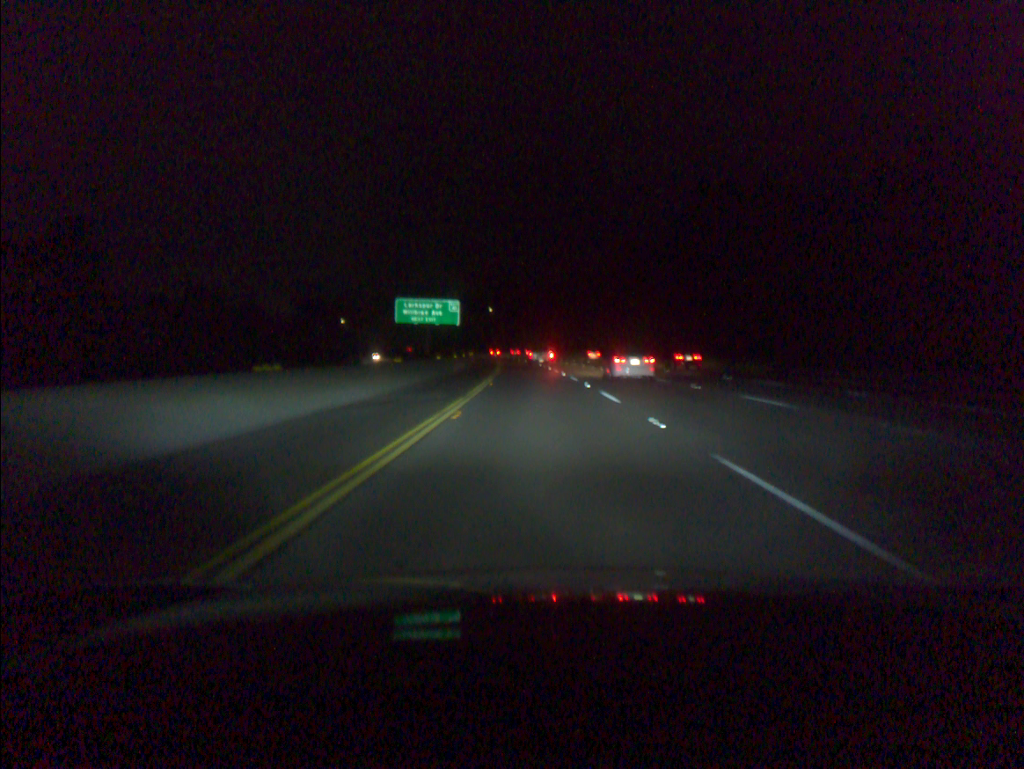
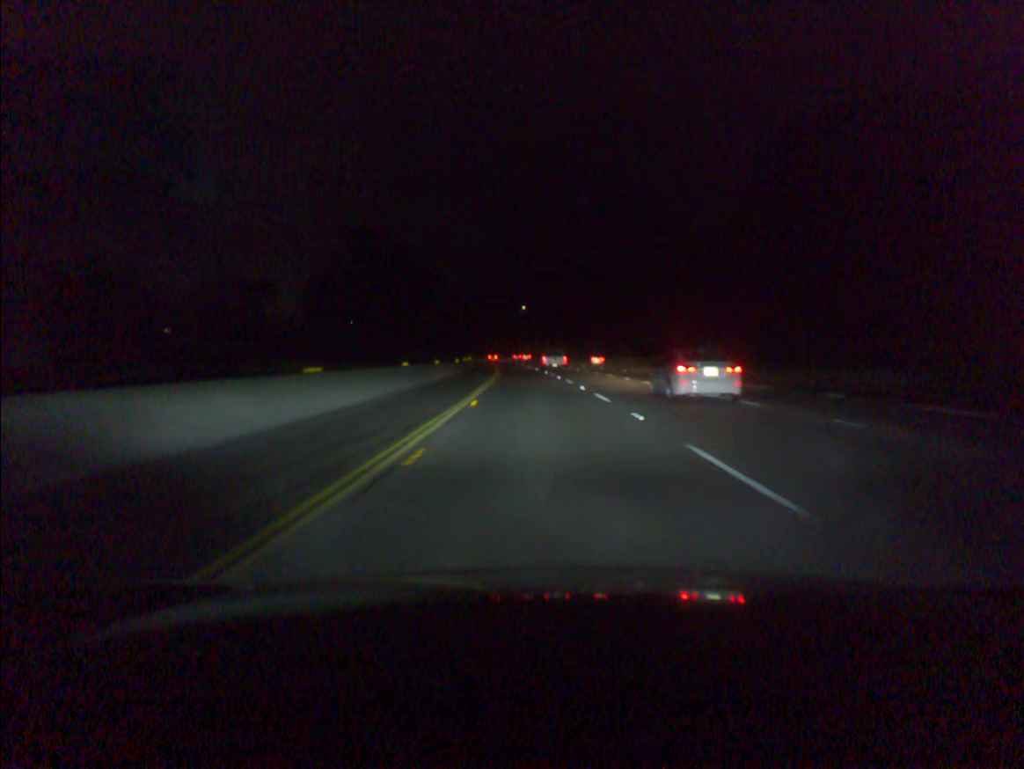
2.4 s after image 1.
(-1.8, +70.8) m; -3°
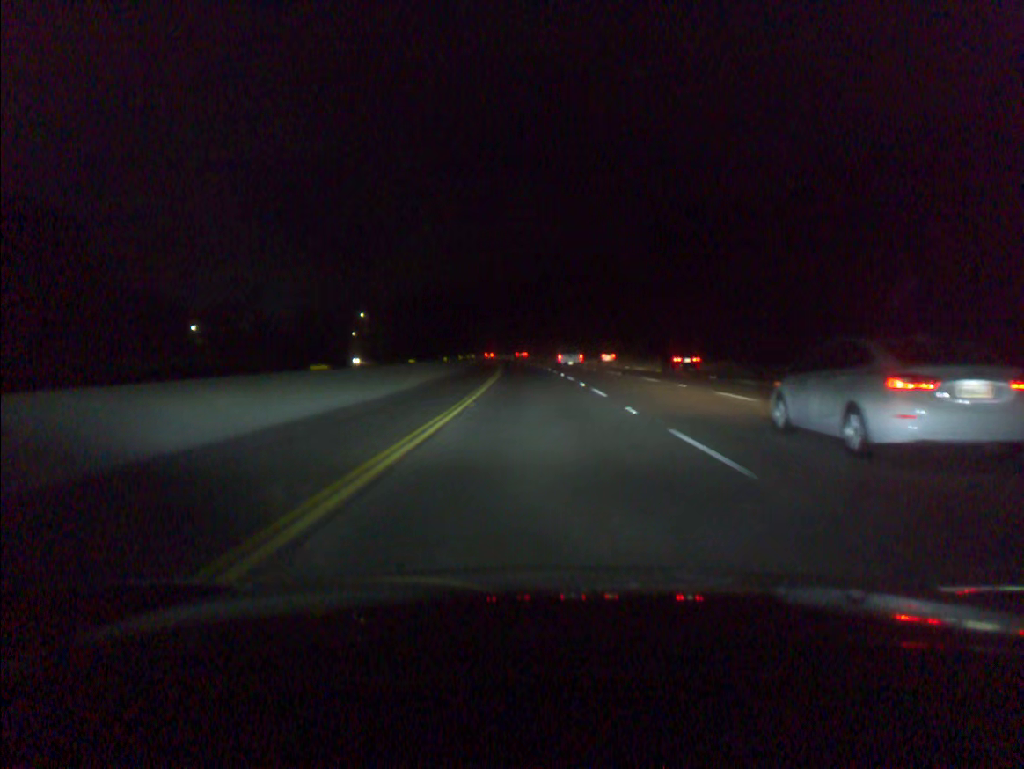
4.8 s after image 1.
(-1.9, +71.6) m; -3°
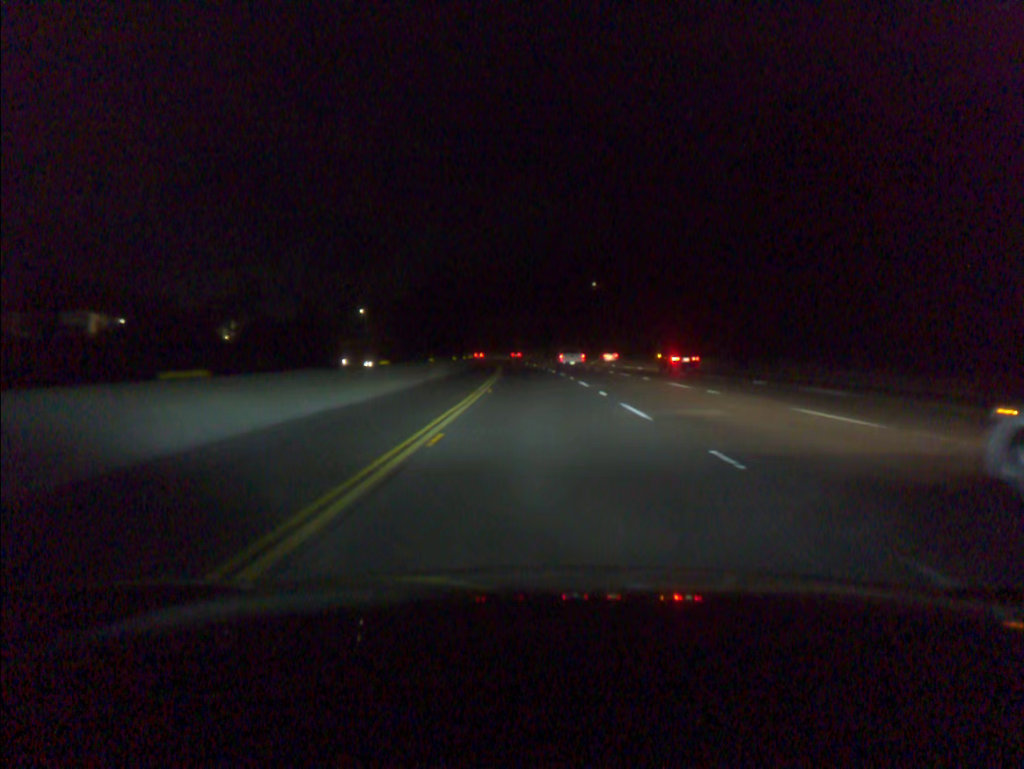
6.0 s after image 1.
(-0.4, +36.4) m; -1°
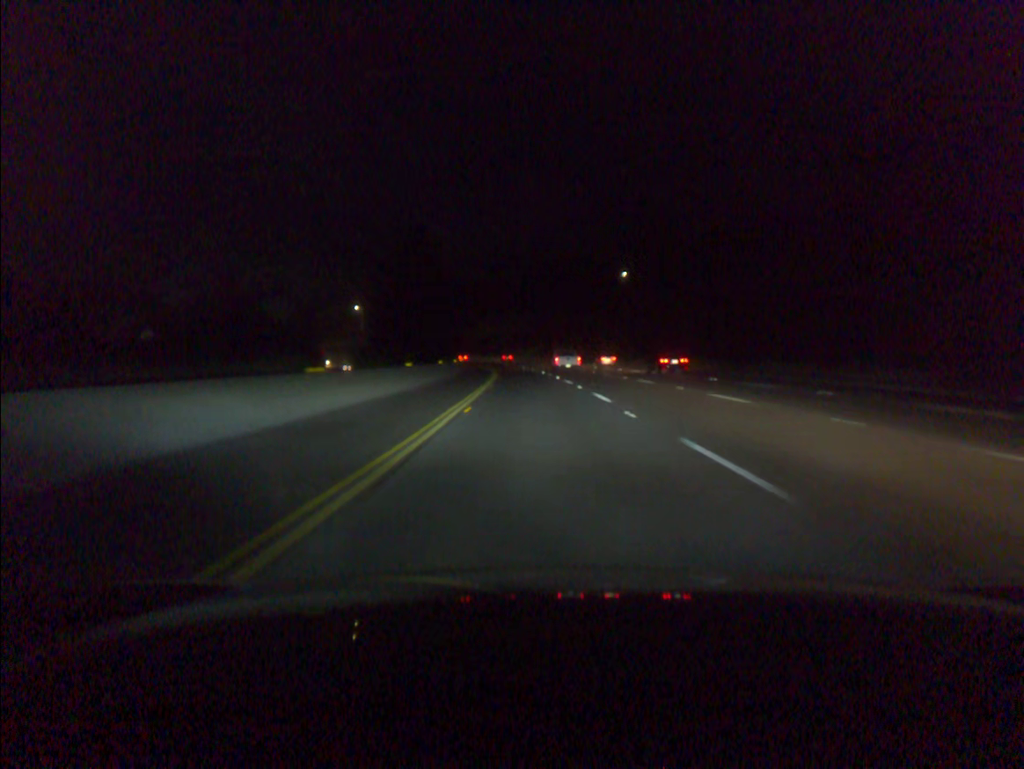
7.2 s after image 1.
(-0.4, +36.9) m; -1°
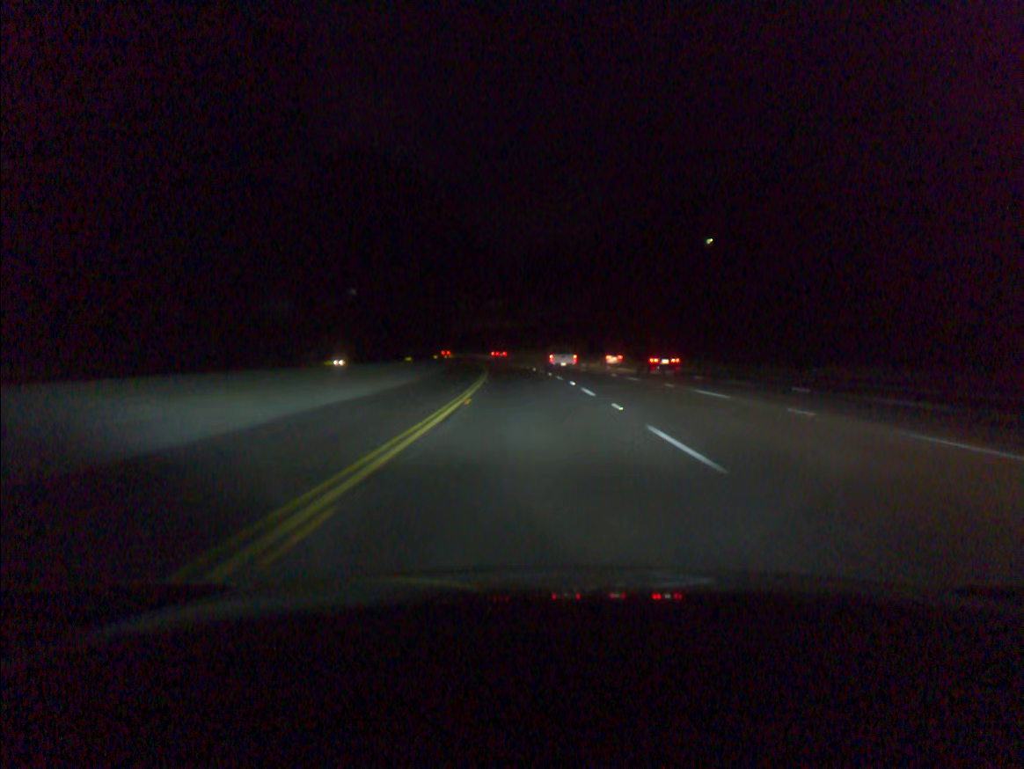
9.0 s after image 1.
(-1.3, +56.3) m; -3°
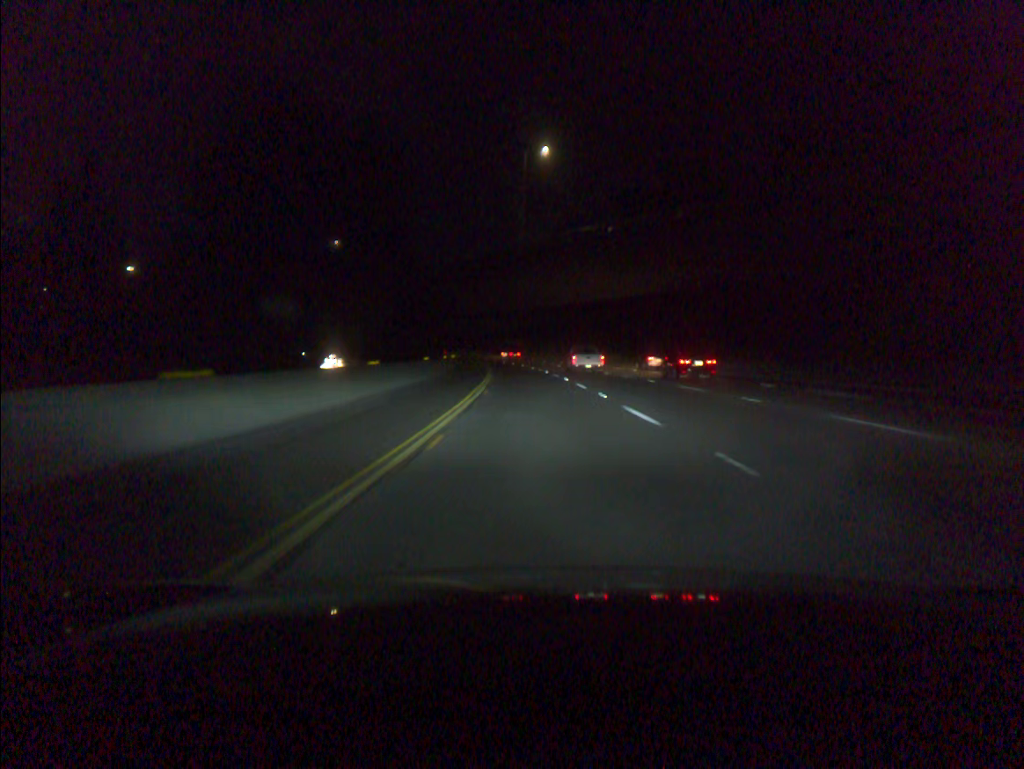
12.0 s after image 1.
(-5.6, +96.4) m; -7°
